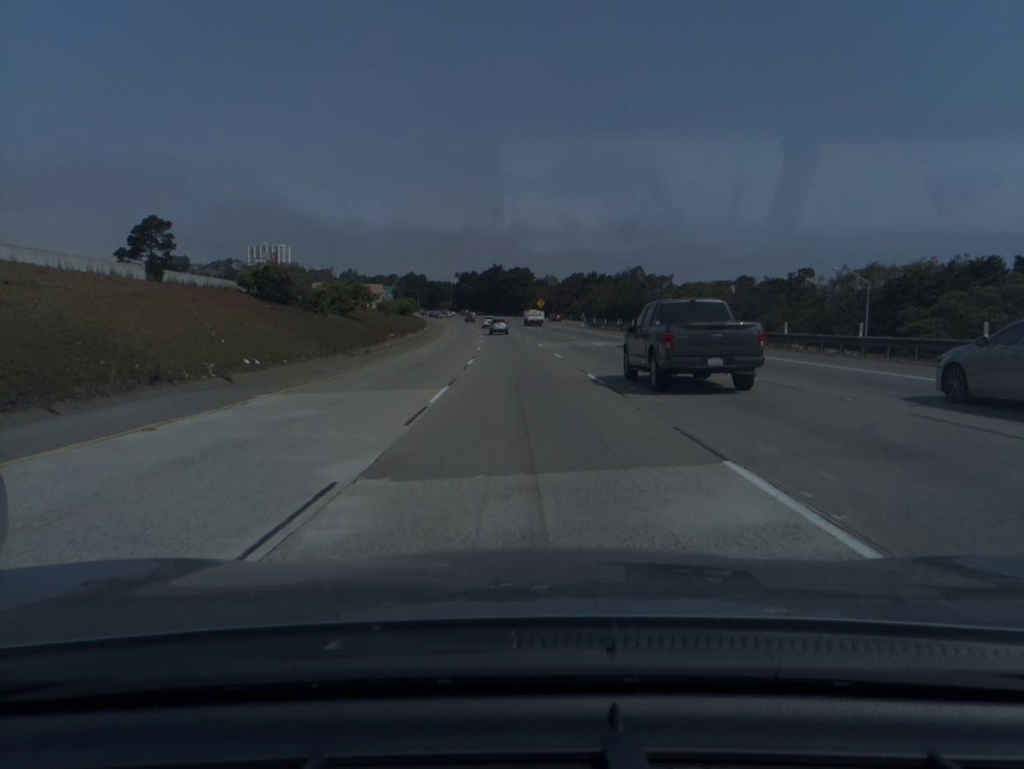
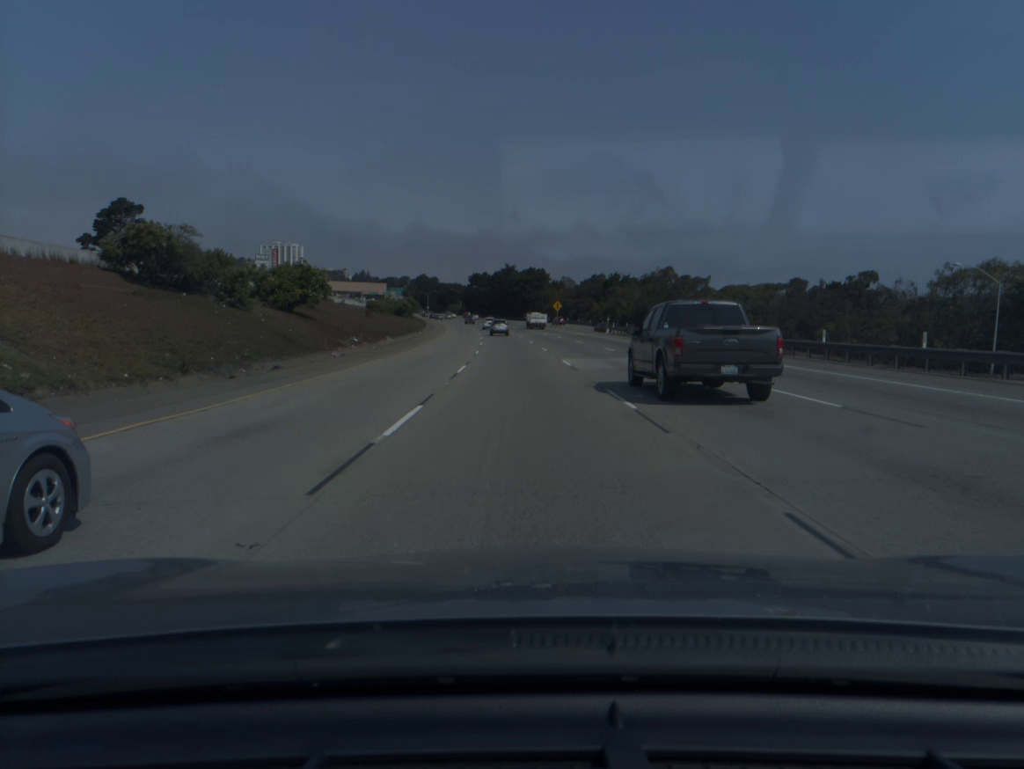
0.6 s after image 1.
(-0.2, +19.6) m; -1°
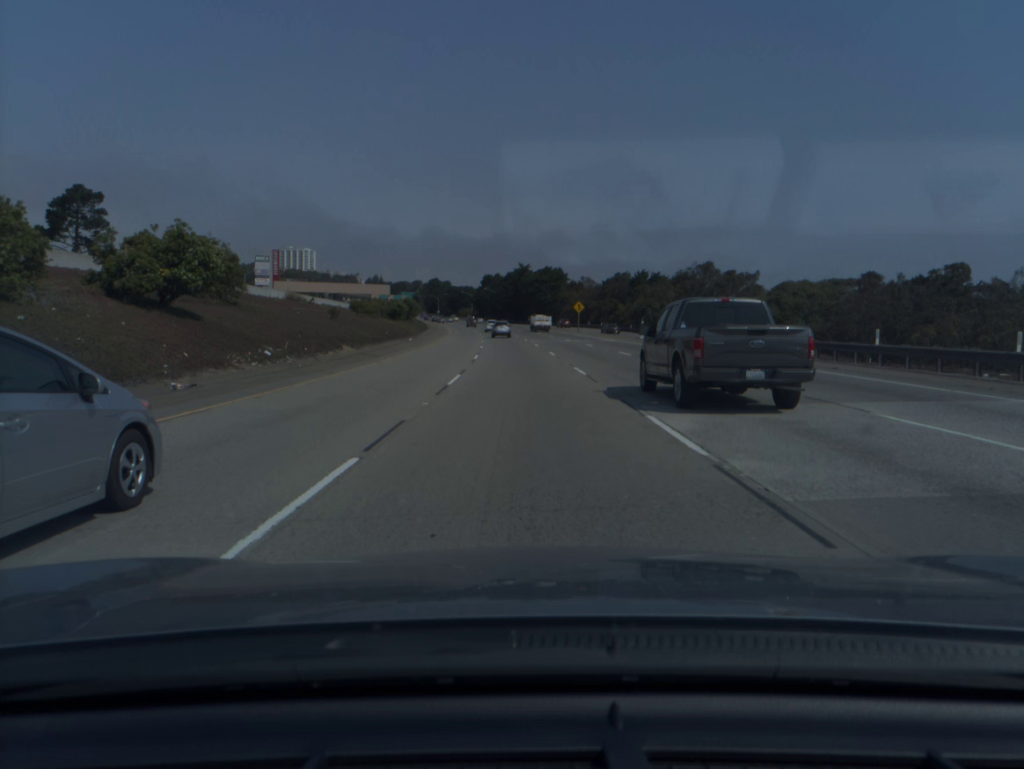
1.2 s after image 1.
(-0.2, +19.5) m; -1°
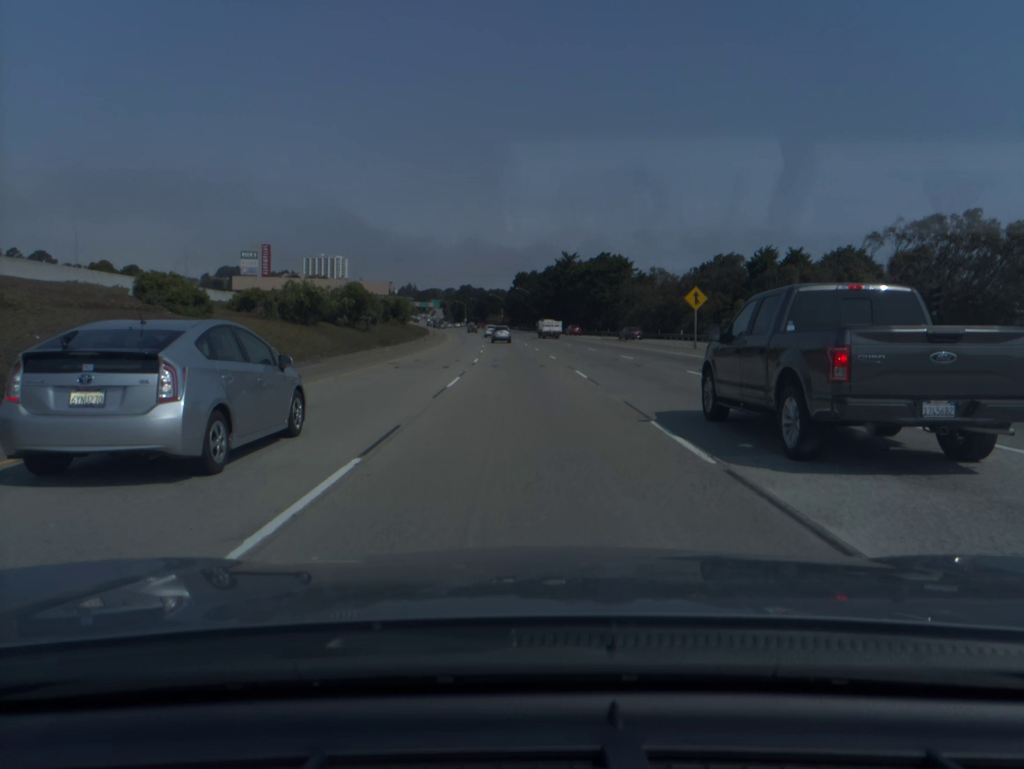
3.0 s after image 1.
(-1.4, +58.7) m; -3°
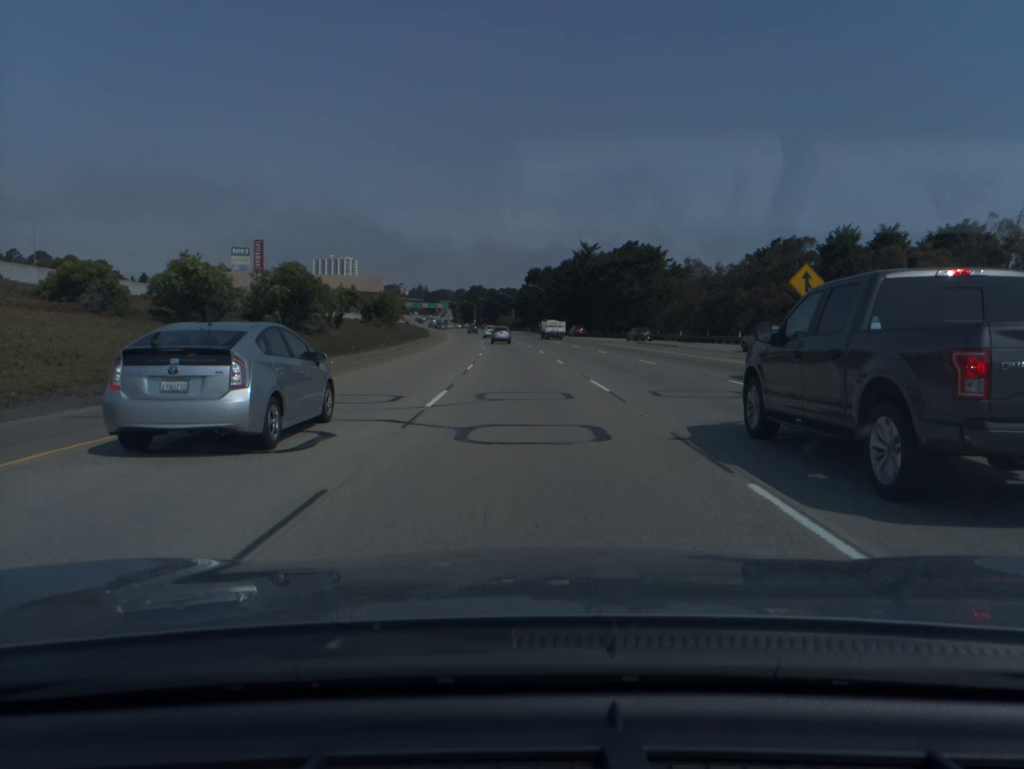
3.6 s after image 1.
(-0.2, +19.5) m; -1°
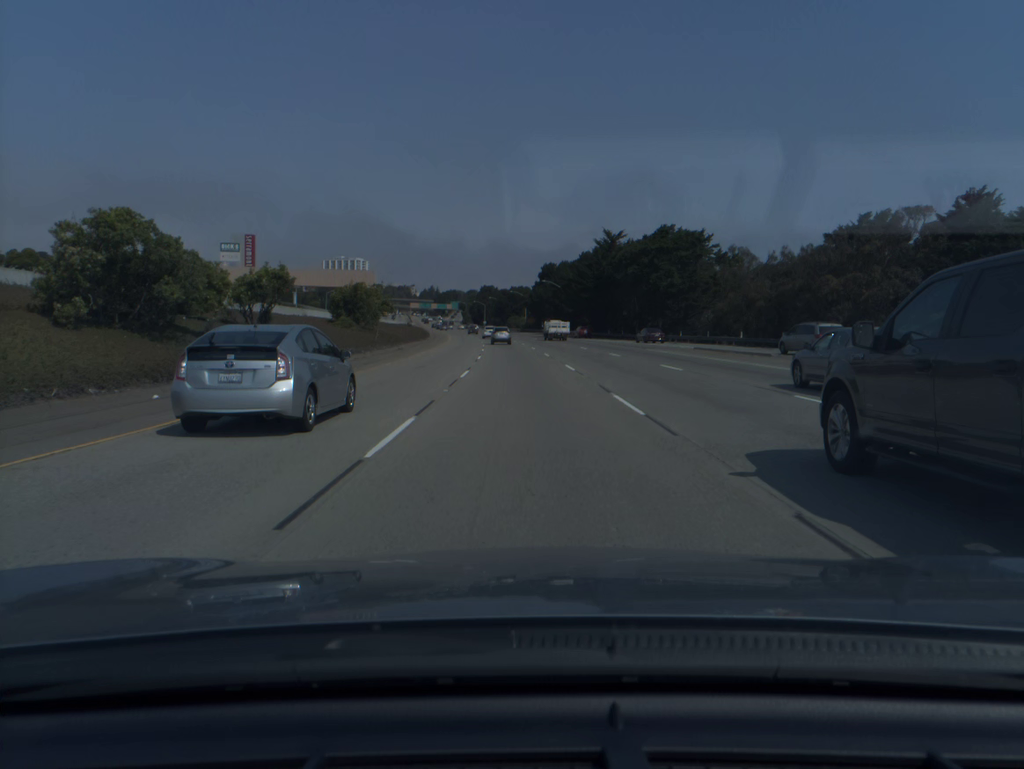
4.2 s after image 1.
(-0.1, +19.5) m; -1°
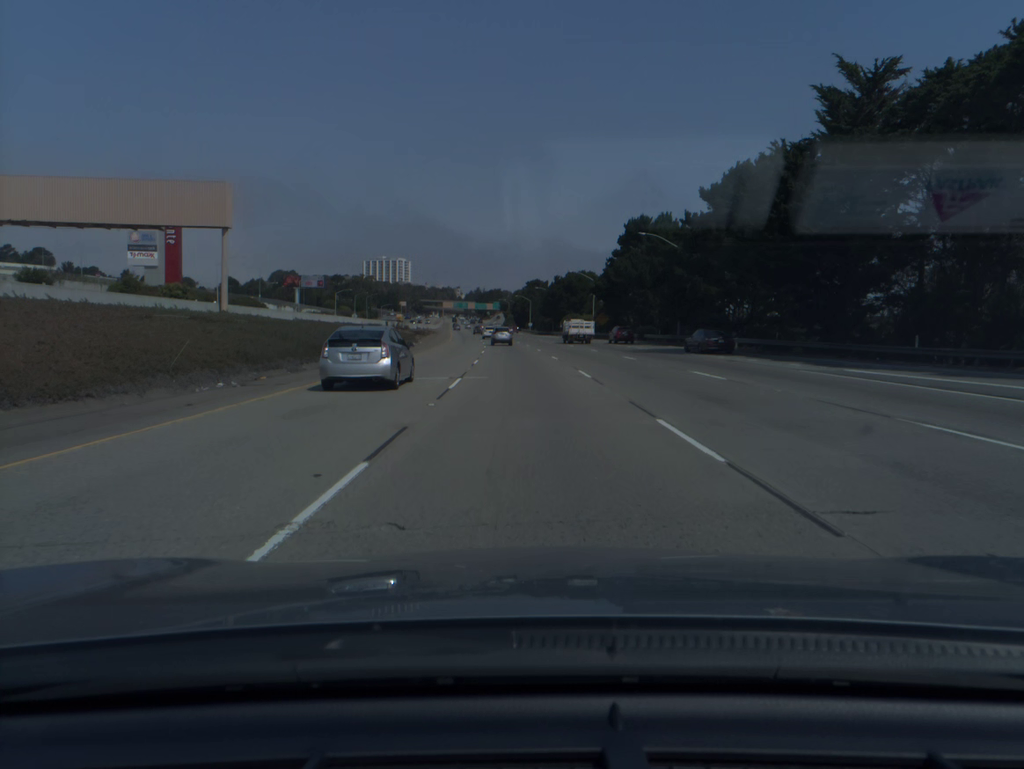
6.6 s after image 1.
(-2.5, +77.7) m; -4°
